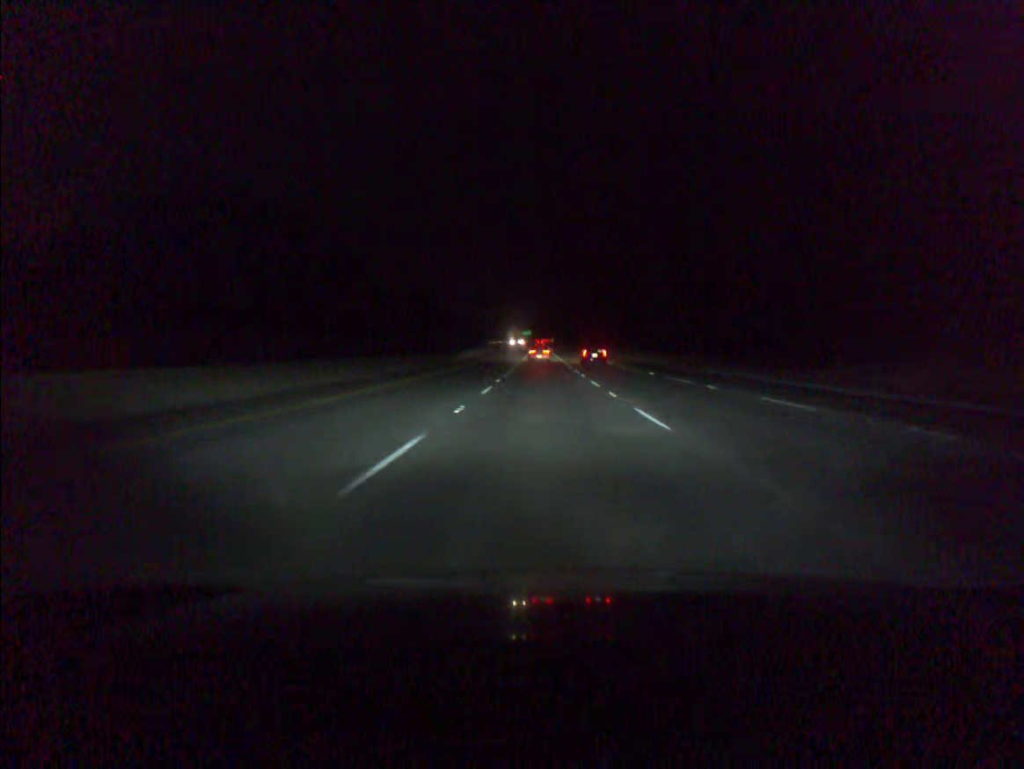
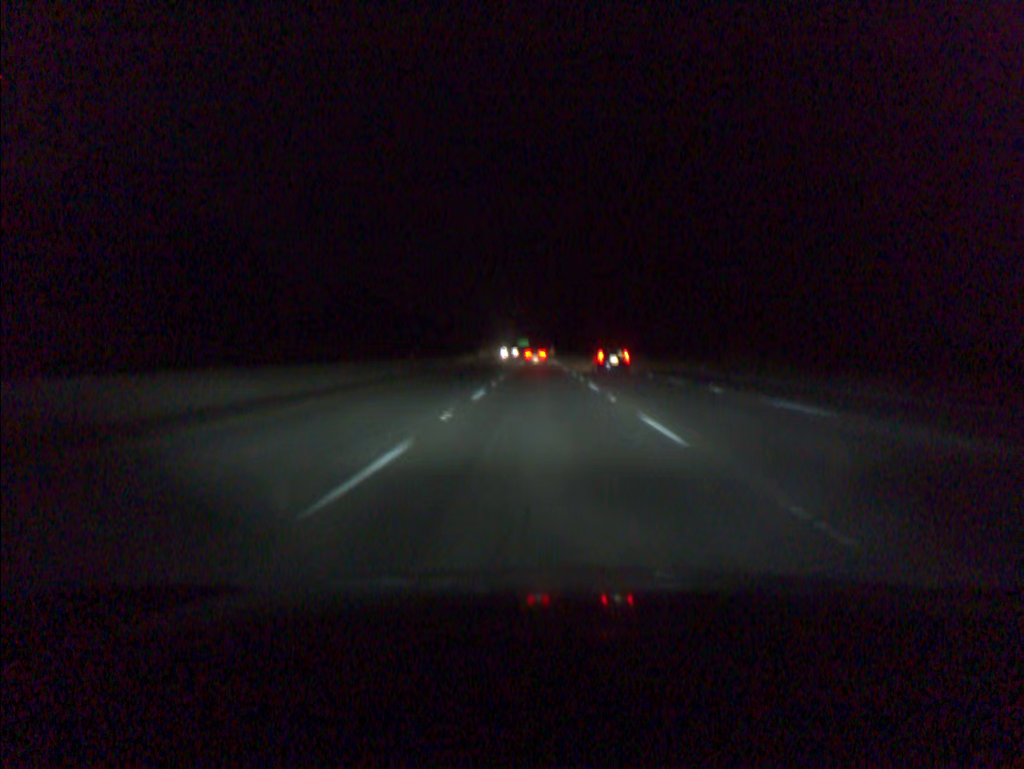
(+0.1, +74.4) m; 0°
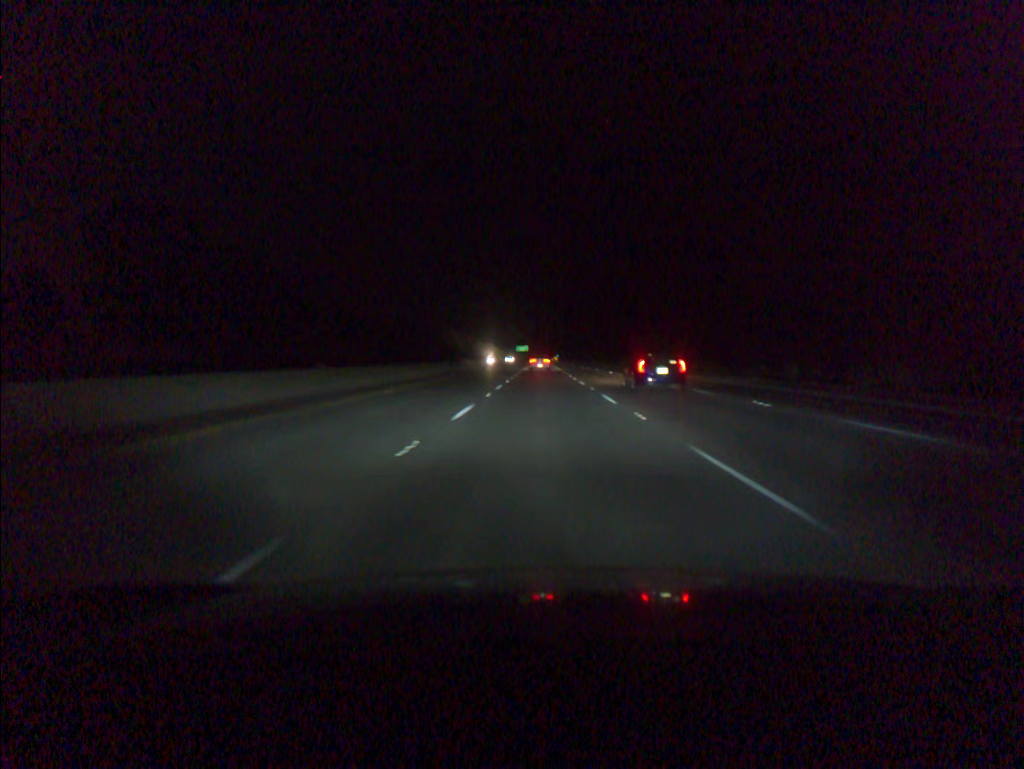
(-0.3, +92.3) m; 0°
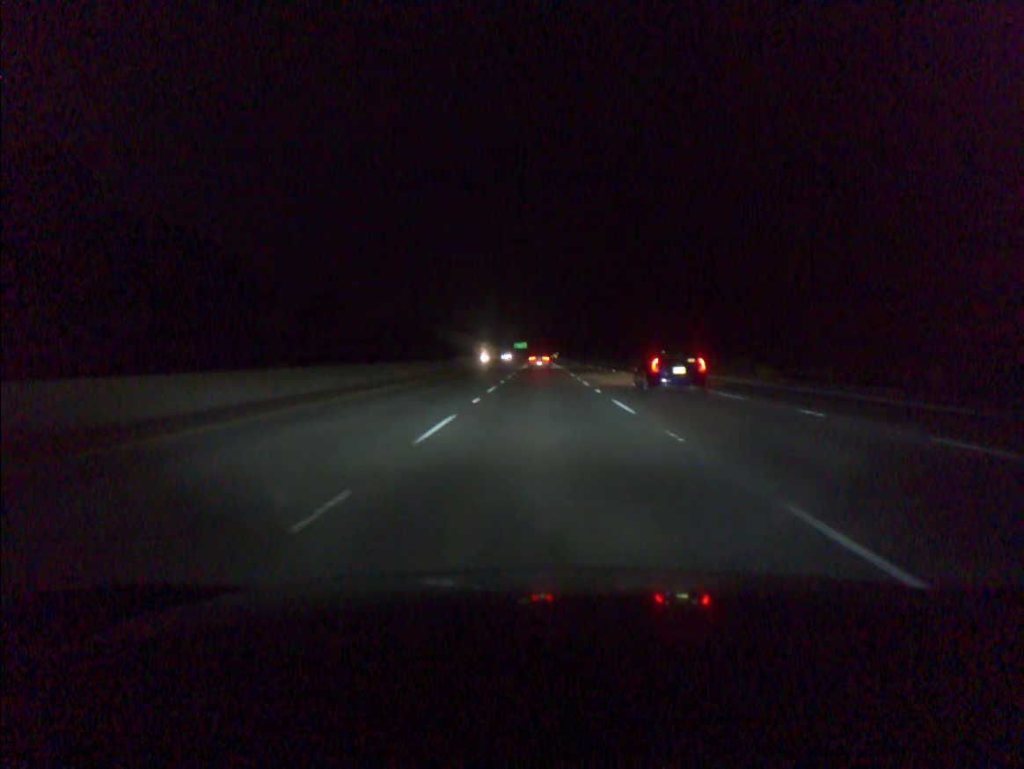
(0.0, +18.6) m; 0°
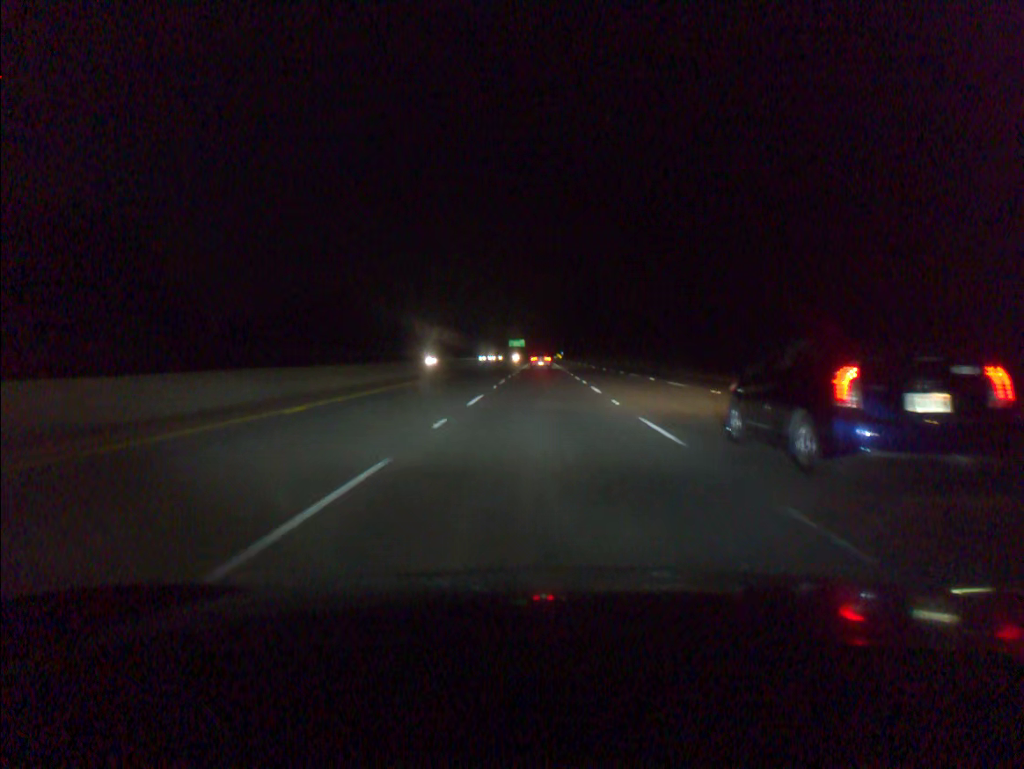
(0.0, +93.4) m; 0°
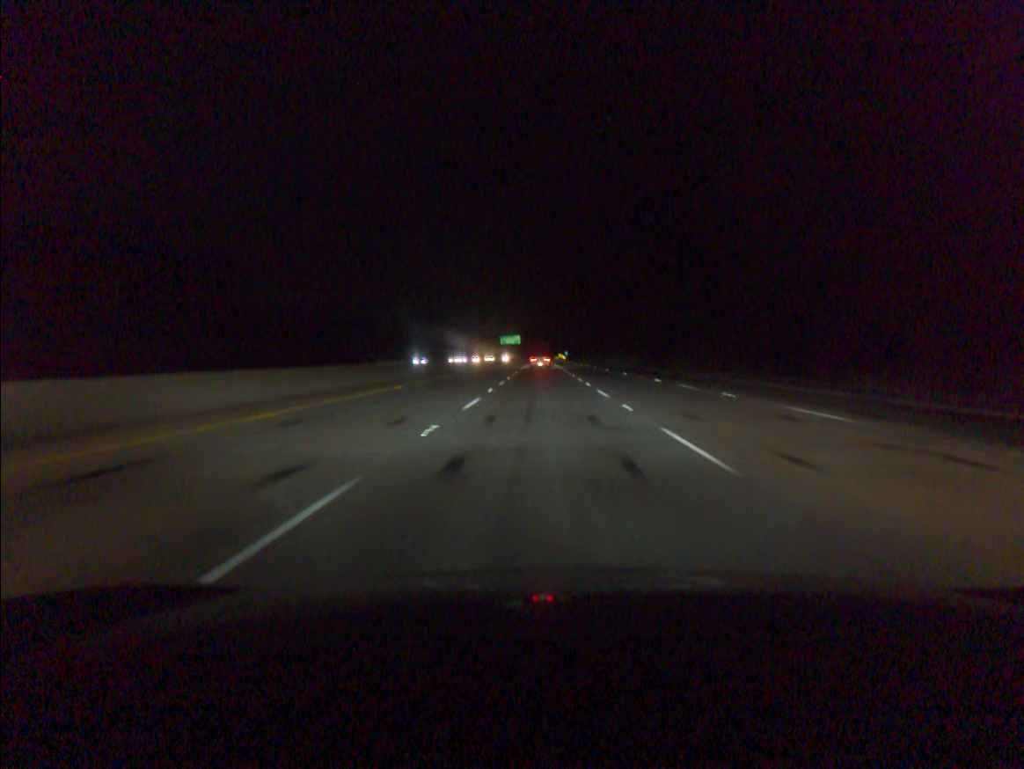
(0.0, +74.9) m; 0°
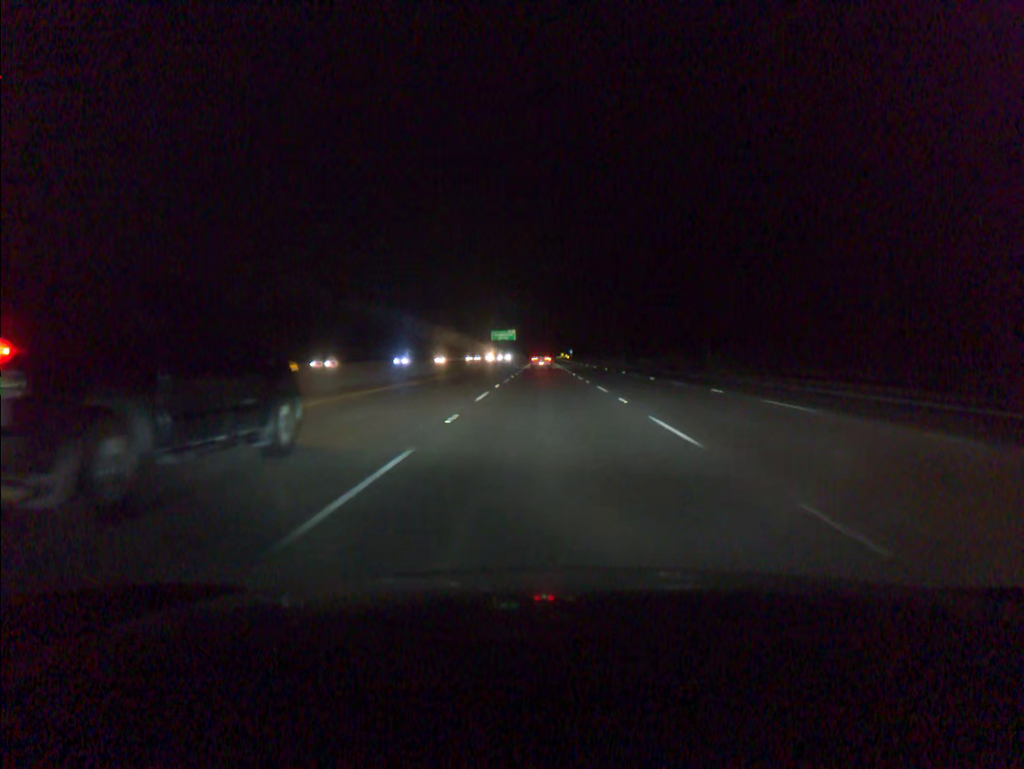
(0.0, +56.3) m; 0°
